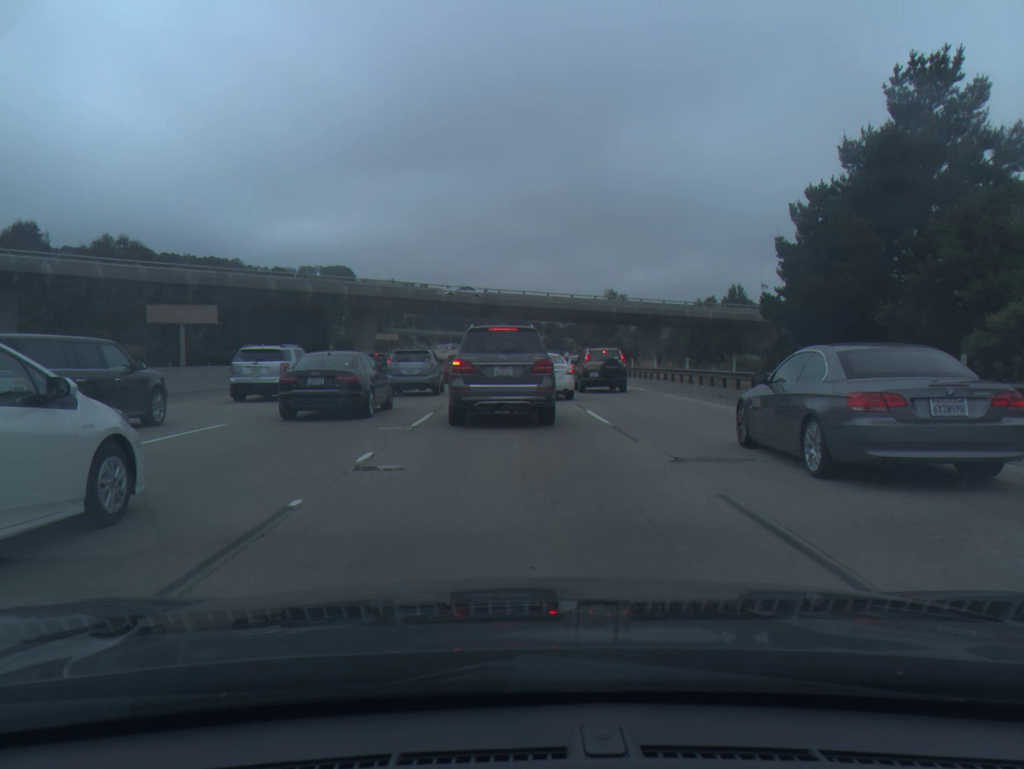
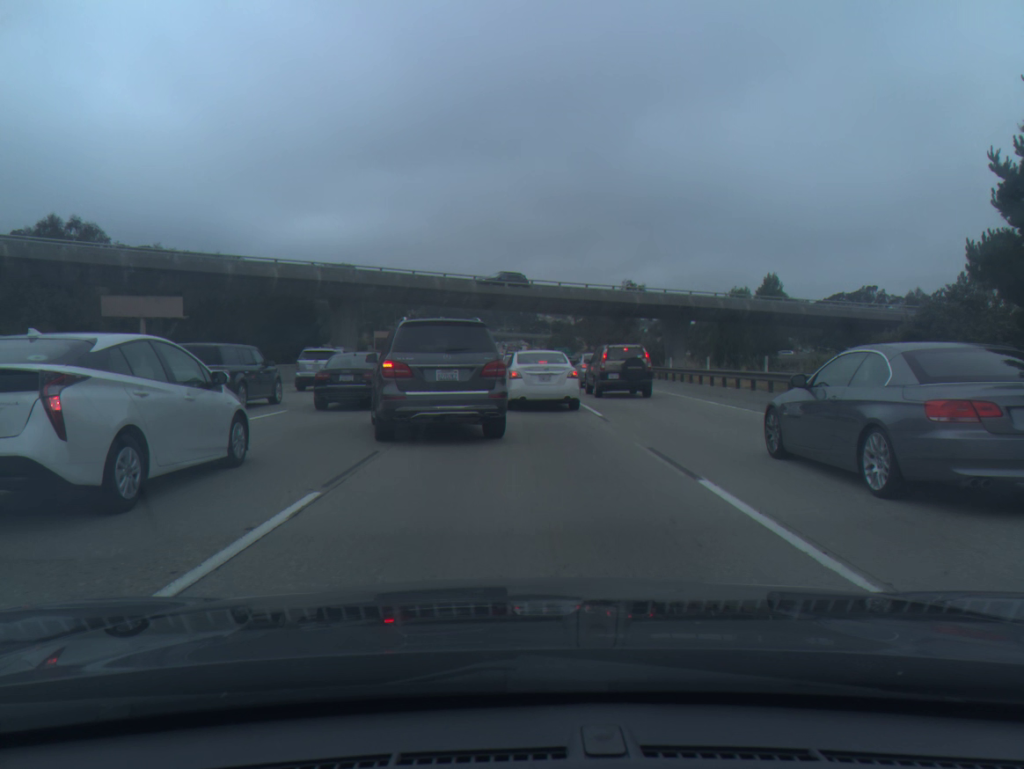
(-0.1, +11.0) m; -1°
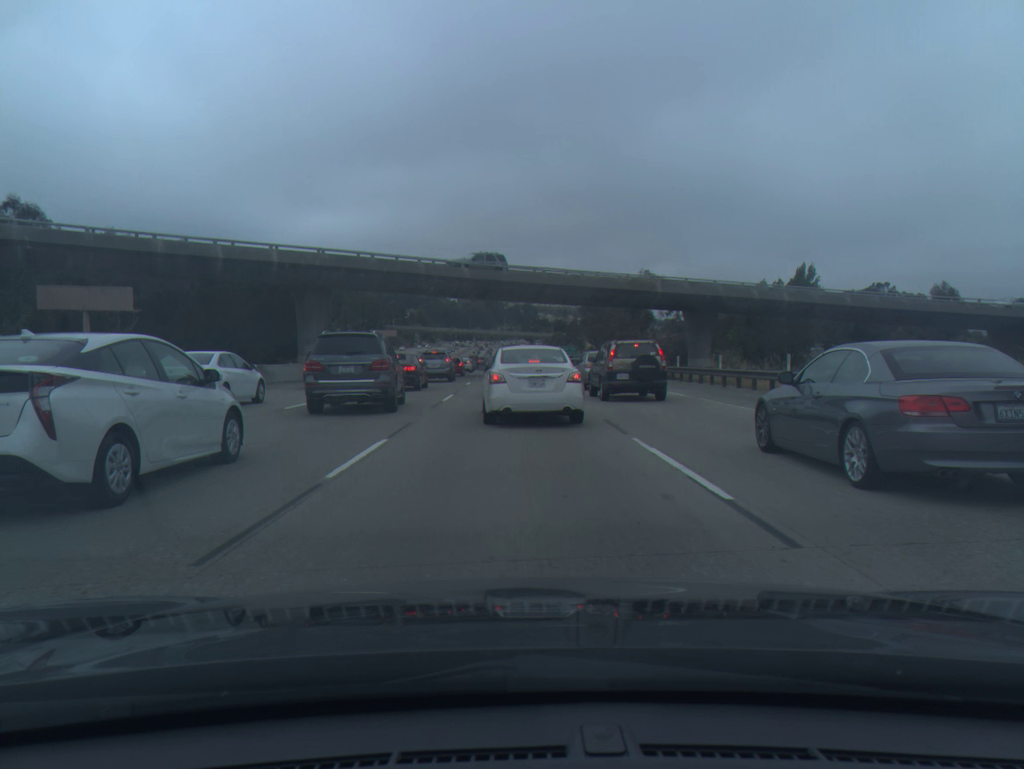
(0.0, +10.3) m; -1°
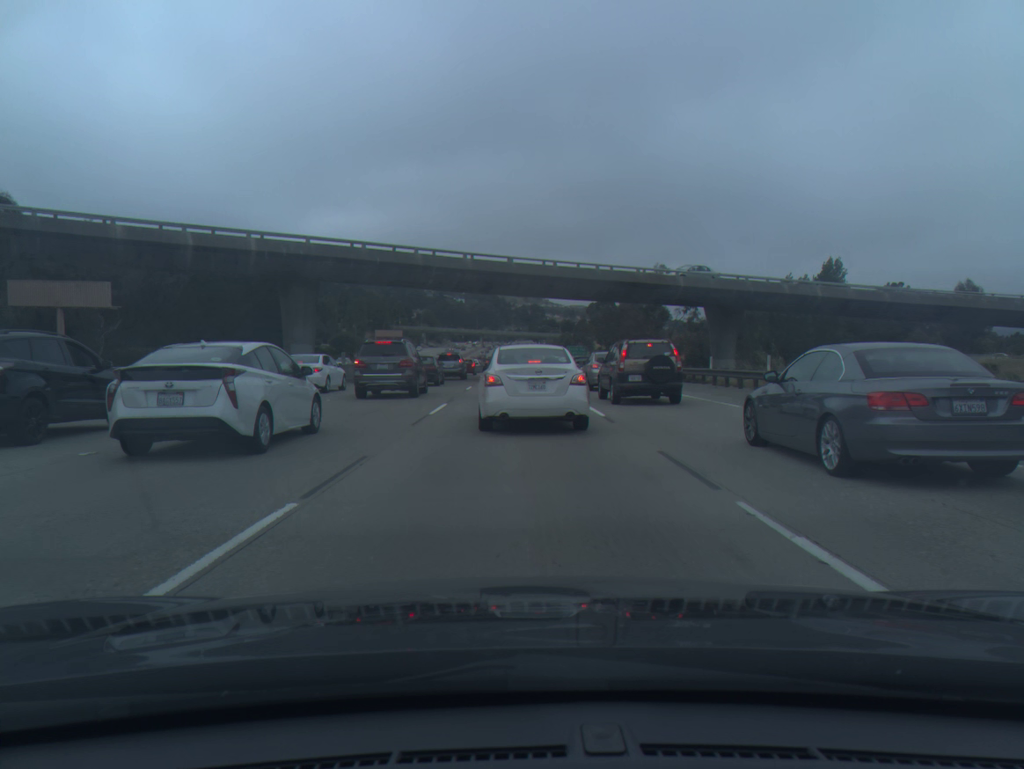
(-0.1, +5.2) m; 0°
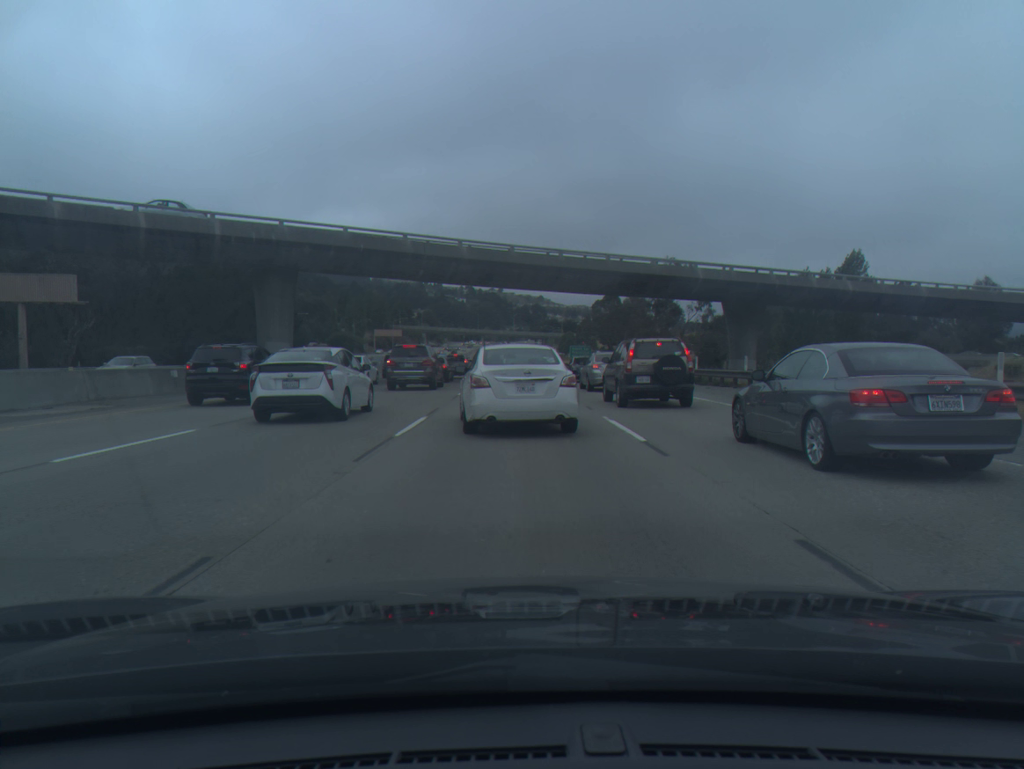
(0.0, +5.0) m; 0°
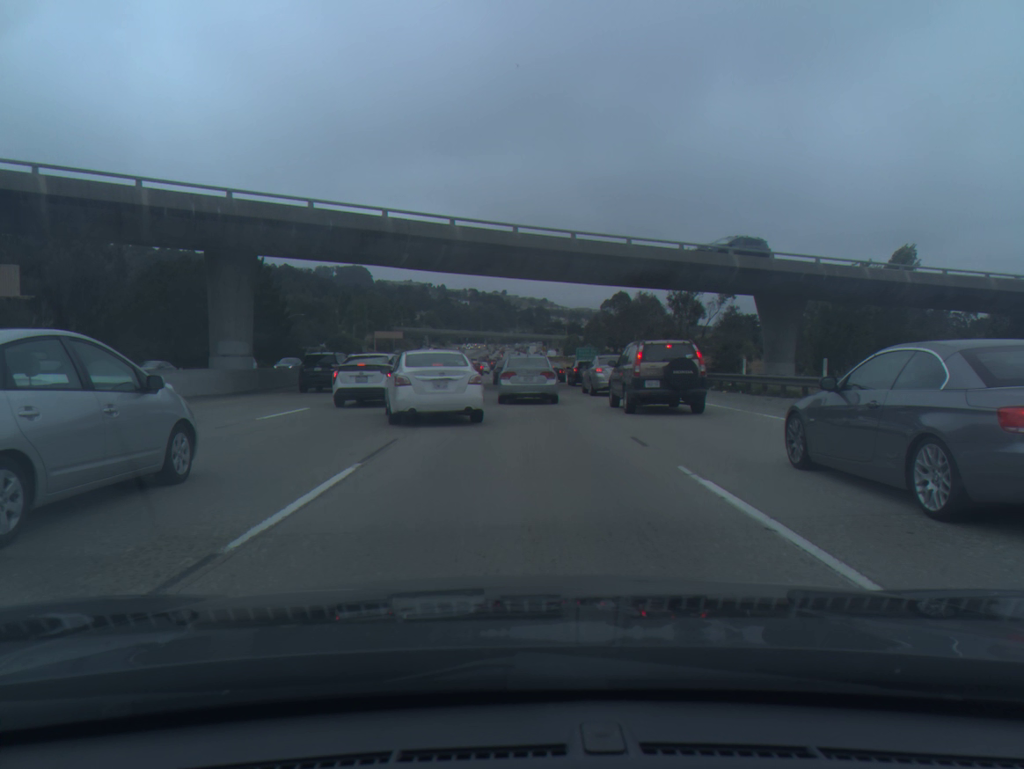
(0.0, +7.3) m; 0°
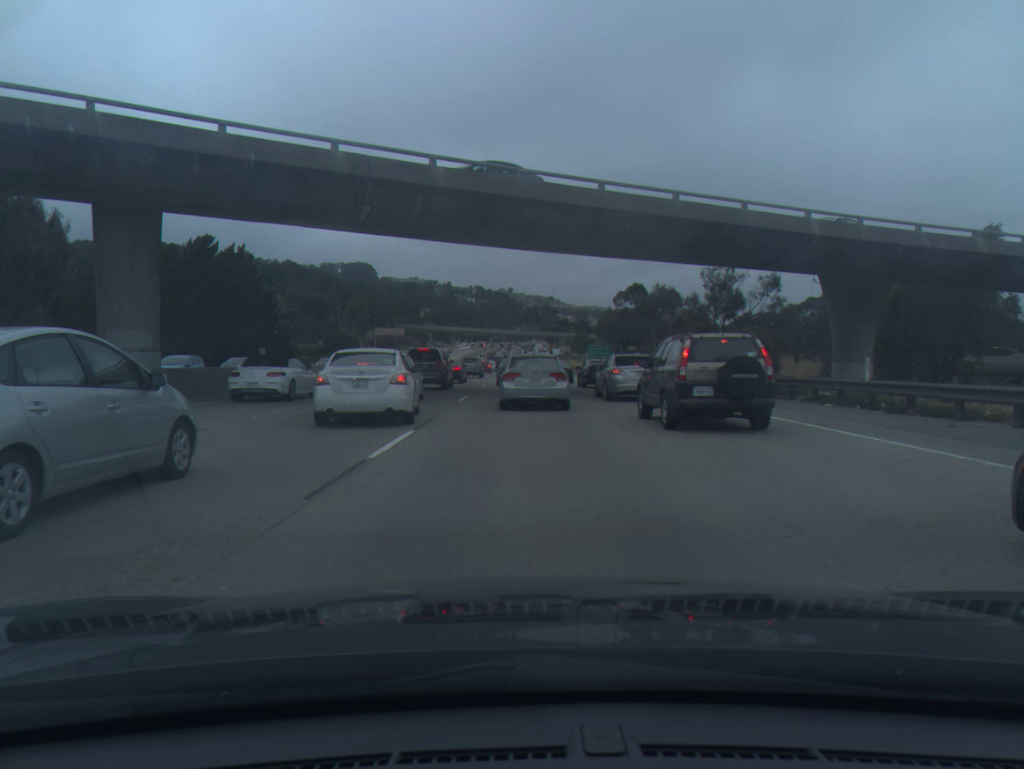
(0.0, +9.9) m; -1°
